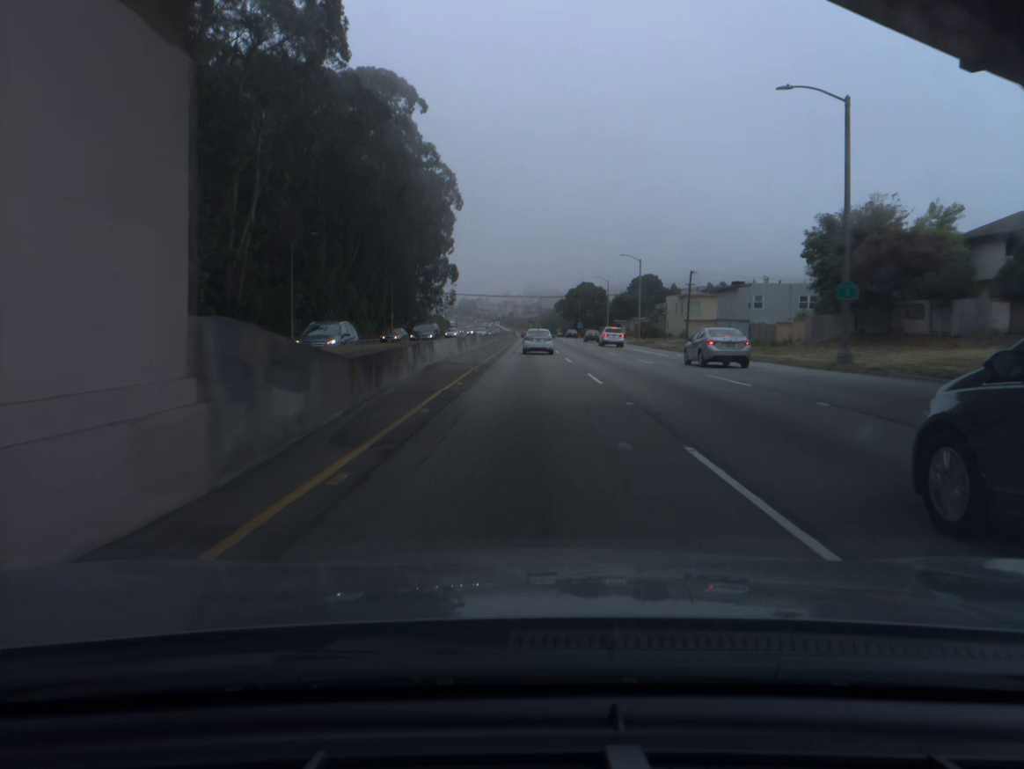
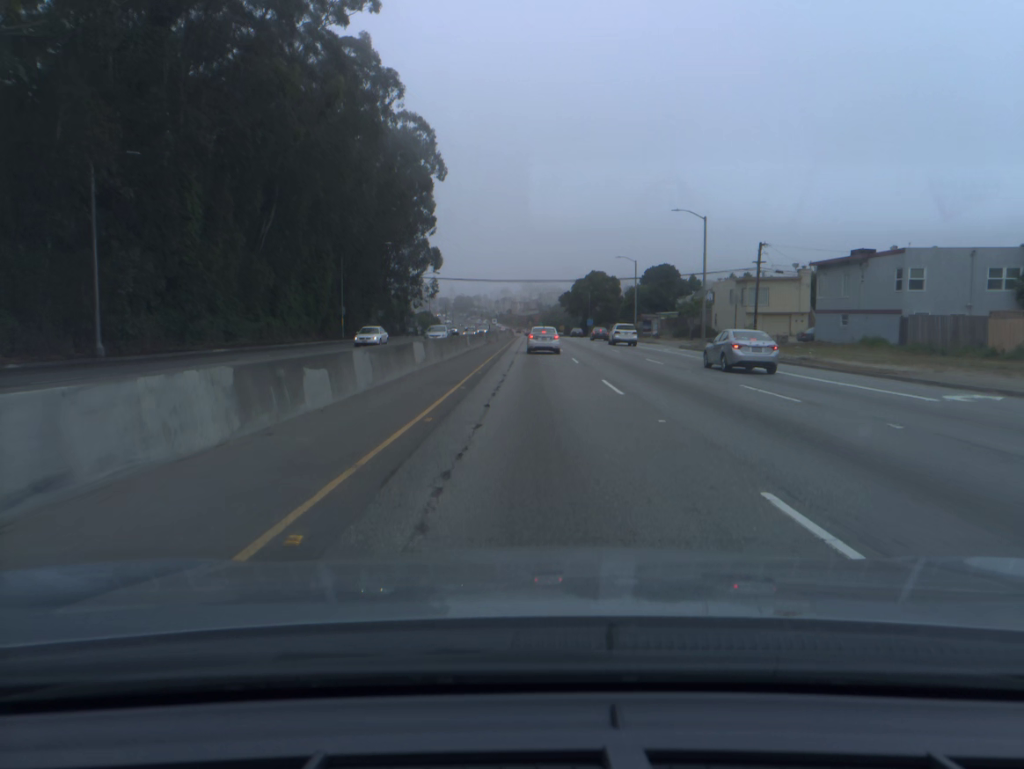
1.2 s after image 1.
(0.0, +31.9) m; 0°
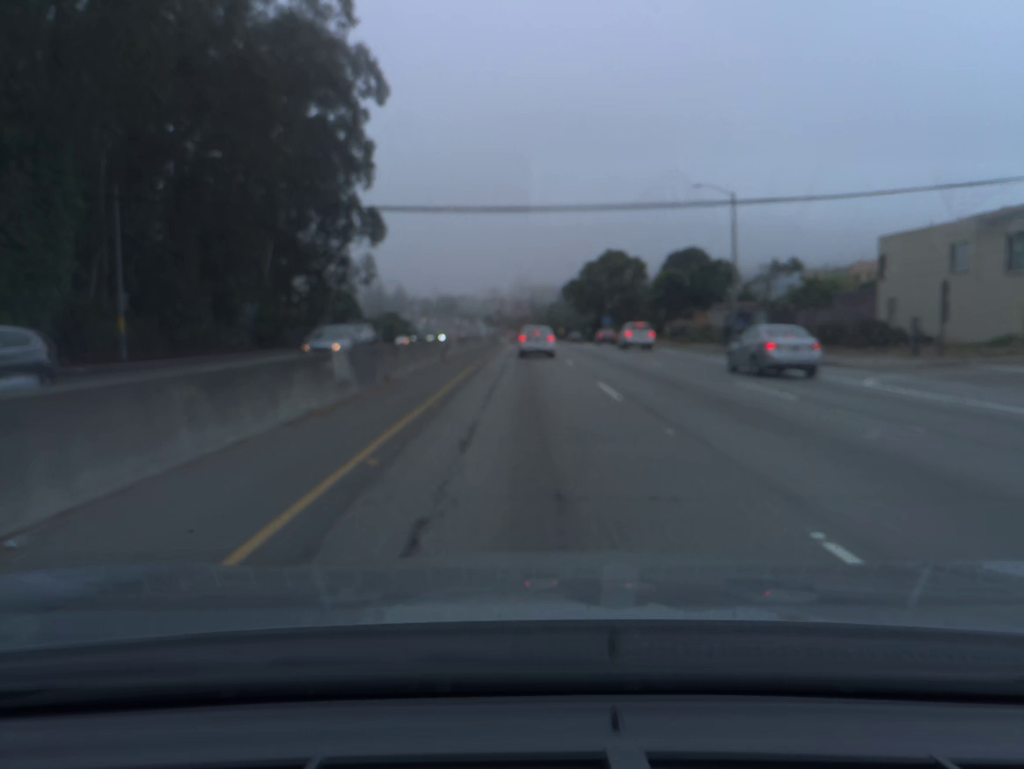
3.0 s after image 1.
(+0.2, +45.5) m; 0°
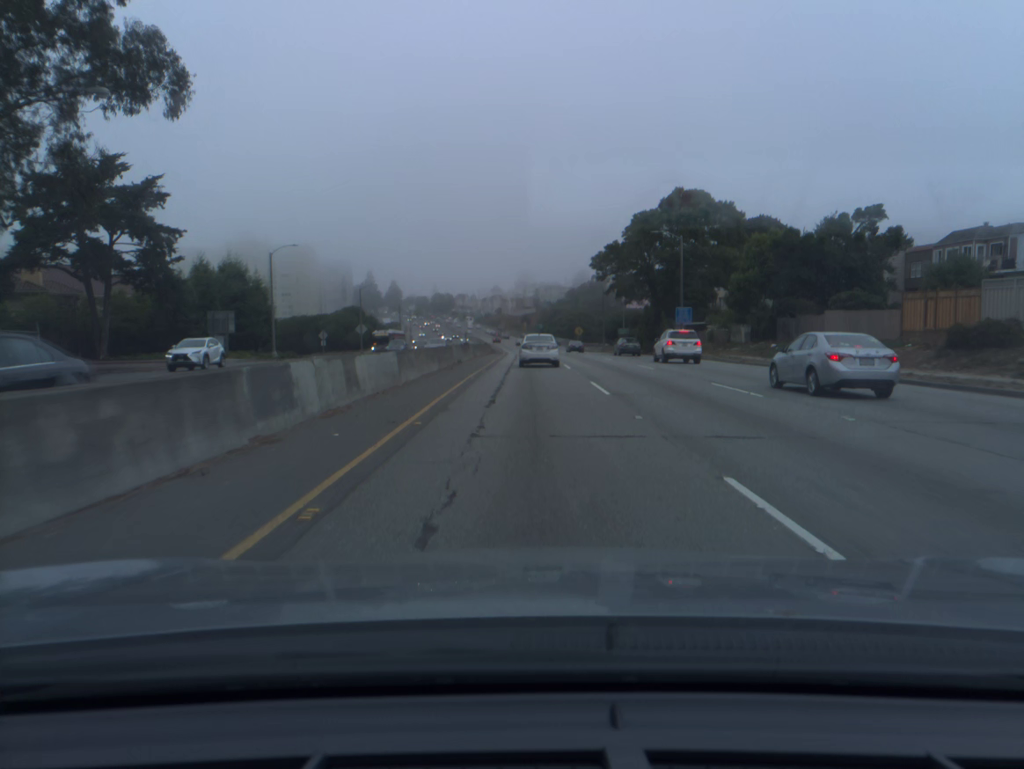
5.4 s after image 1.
(-0.1, +57.2) m; 0°
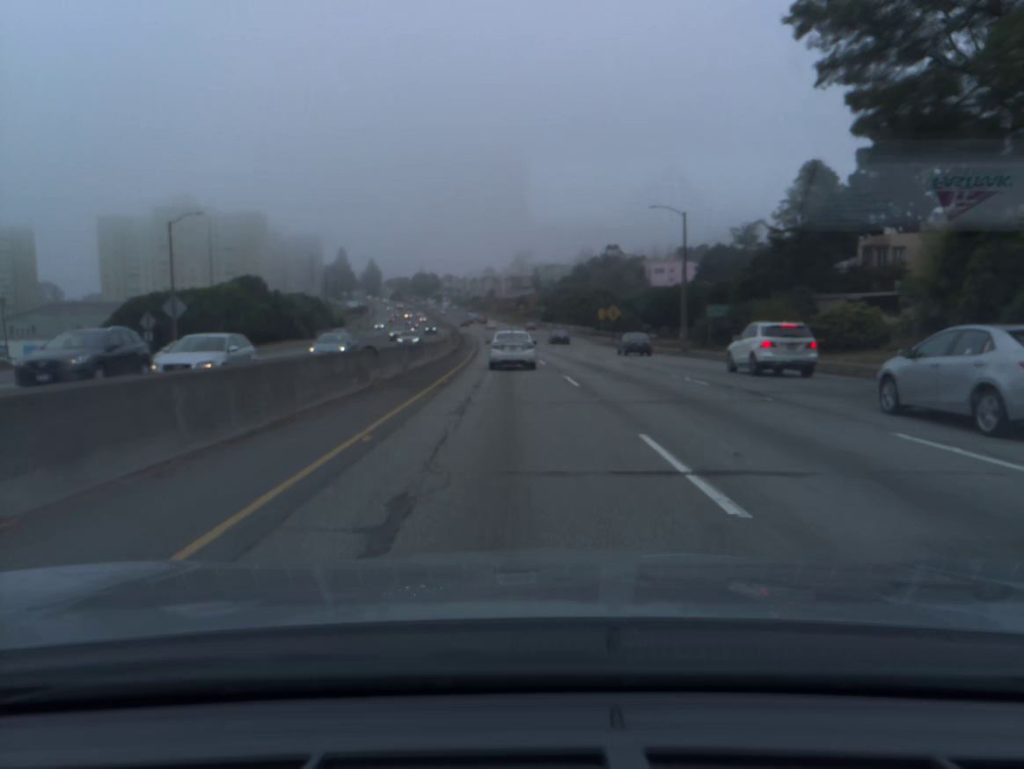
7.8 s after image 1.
(+0.2, +56.2) m; 0°
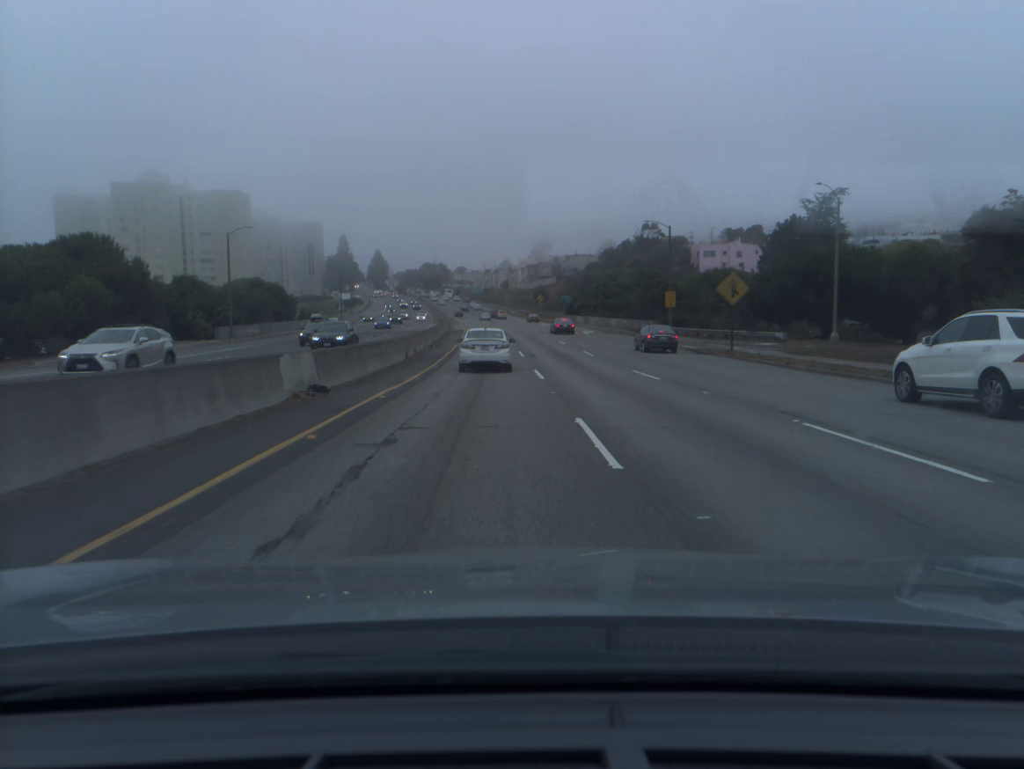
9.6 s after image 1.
(-0.4, +42.5) m; -1°
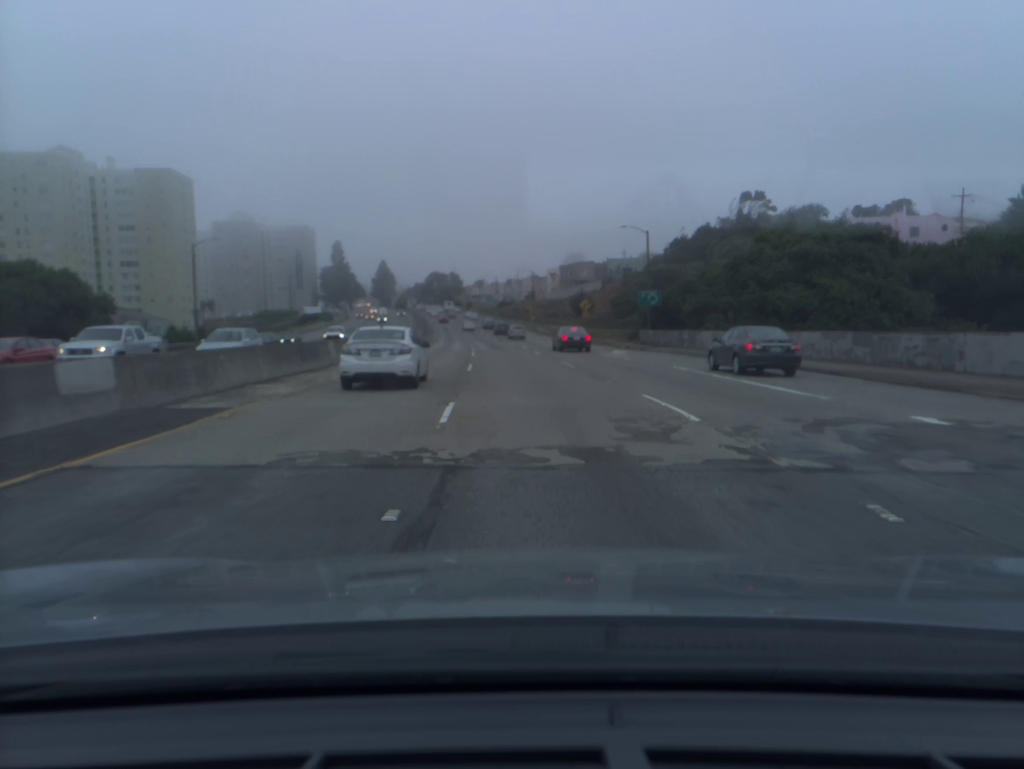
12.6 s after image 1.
(-0.9, +70.3) m; -2°
